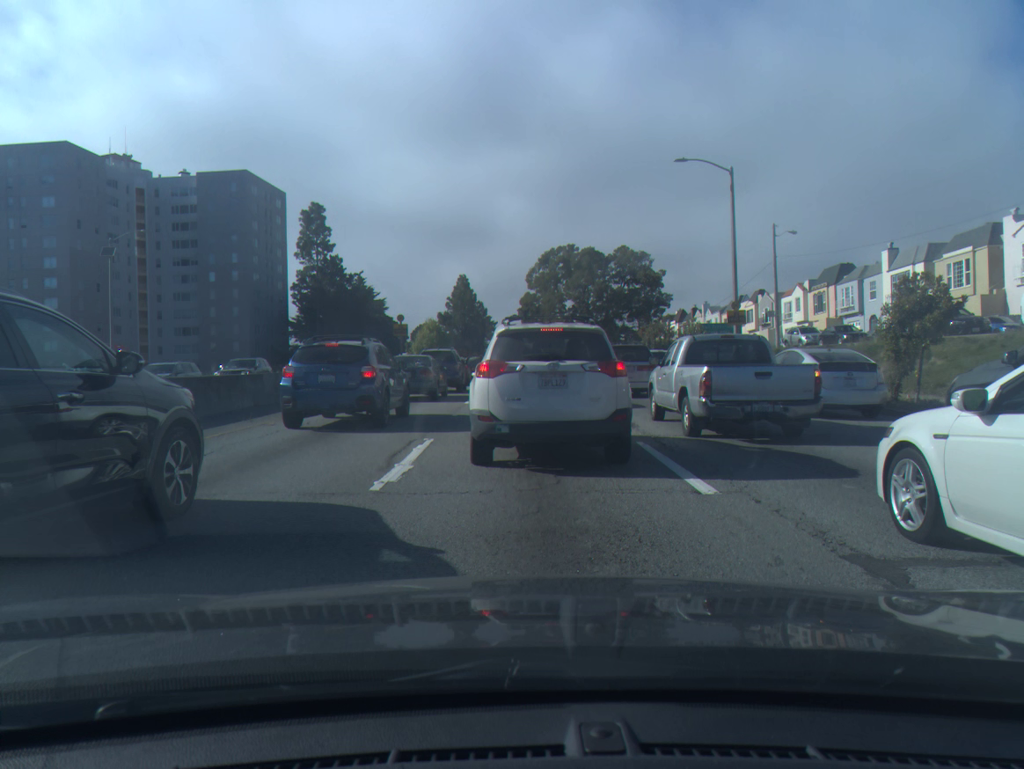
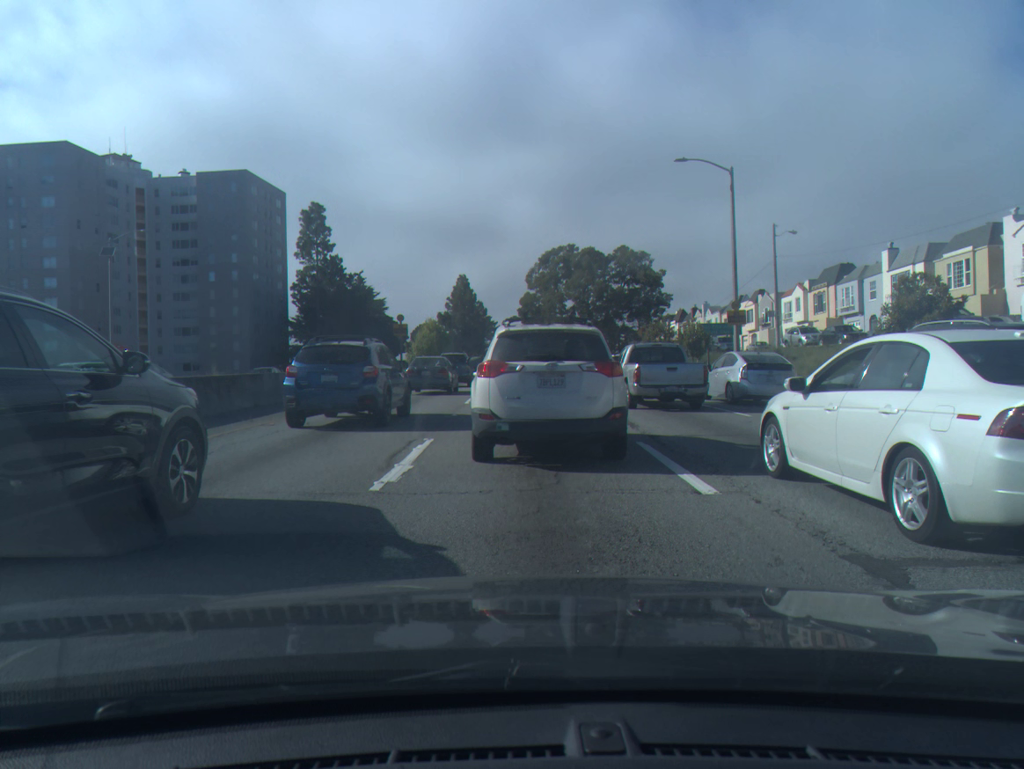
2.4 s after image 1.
(0.0, -0.1) m; 0°
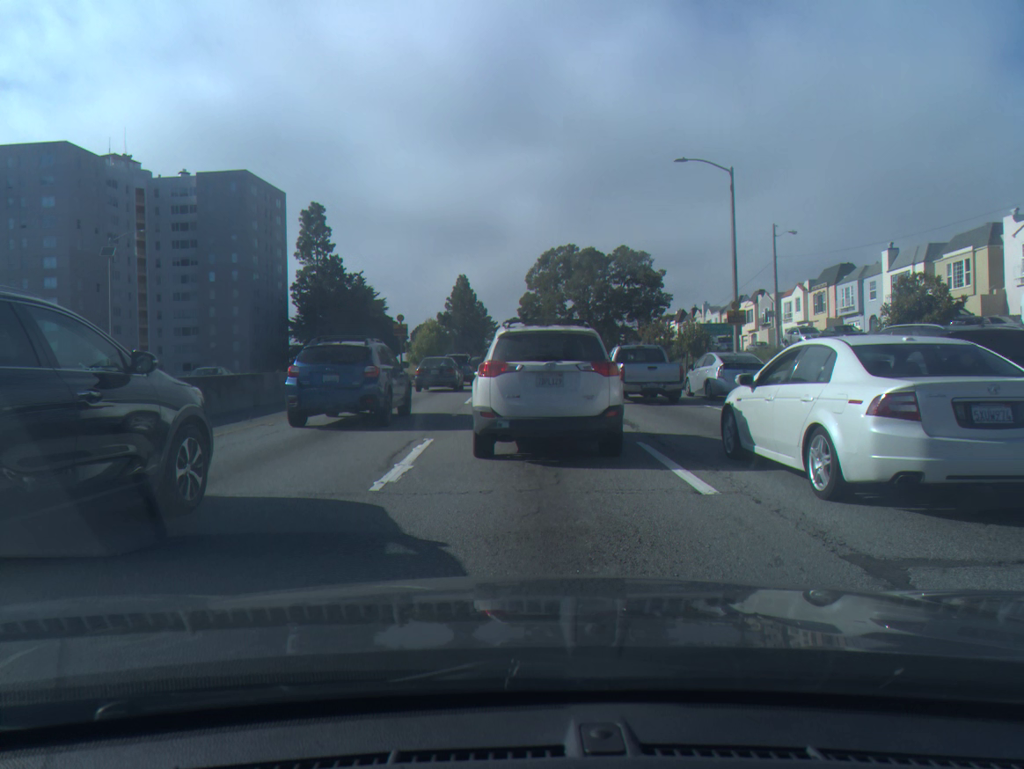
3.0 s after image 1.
(0.0, 0.0) m; 0°
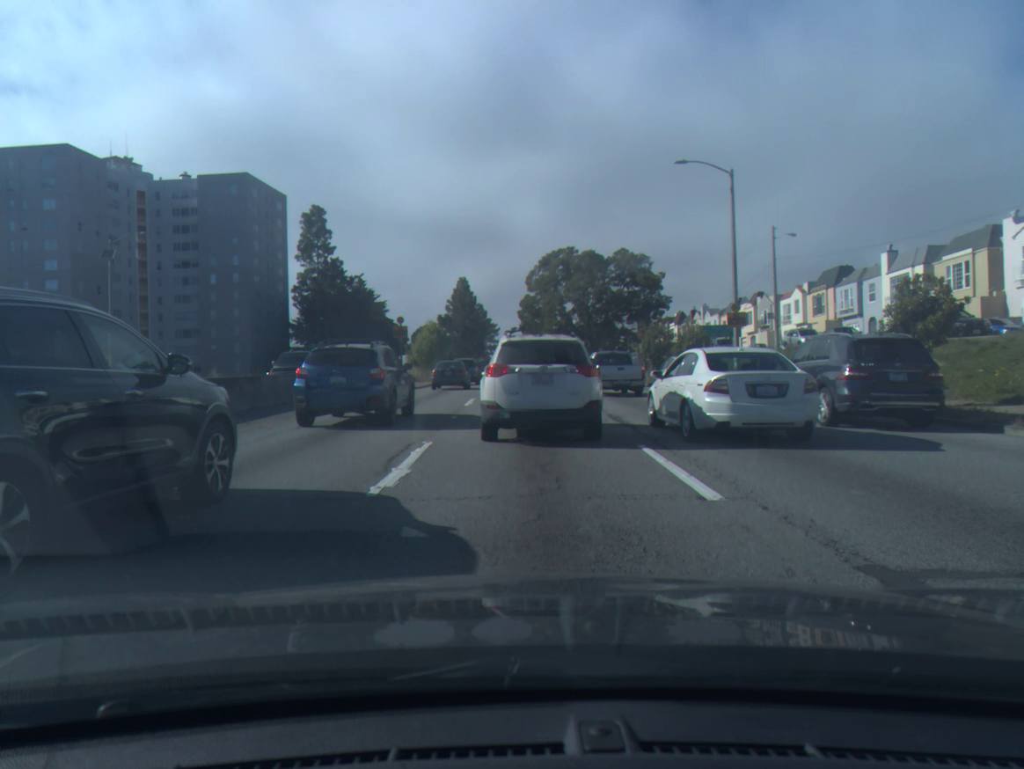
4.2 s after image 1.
(0.0, +0.2) m; 0°
